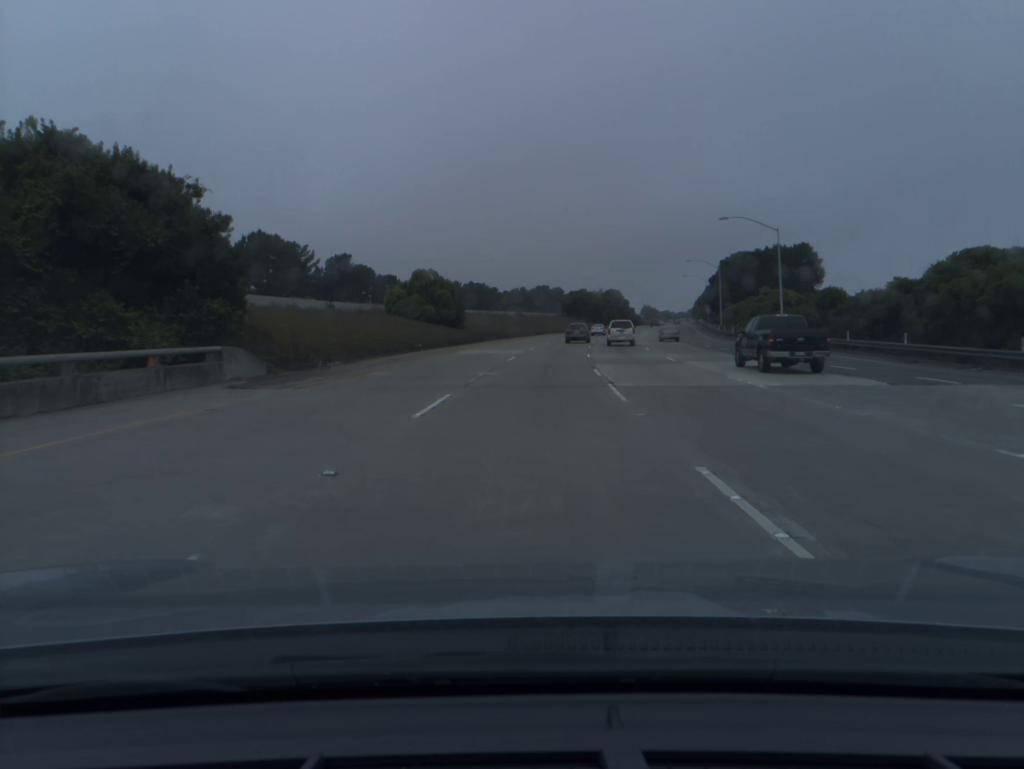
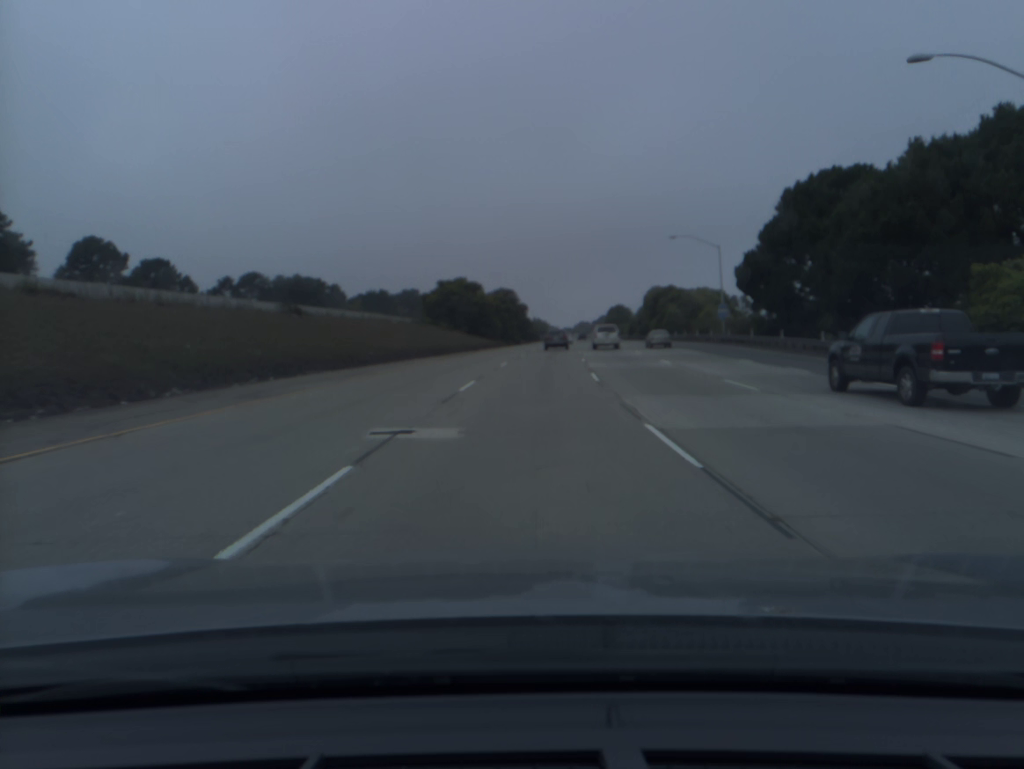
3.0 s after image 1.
(+7.2, +88.6) m; +9°
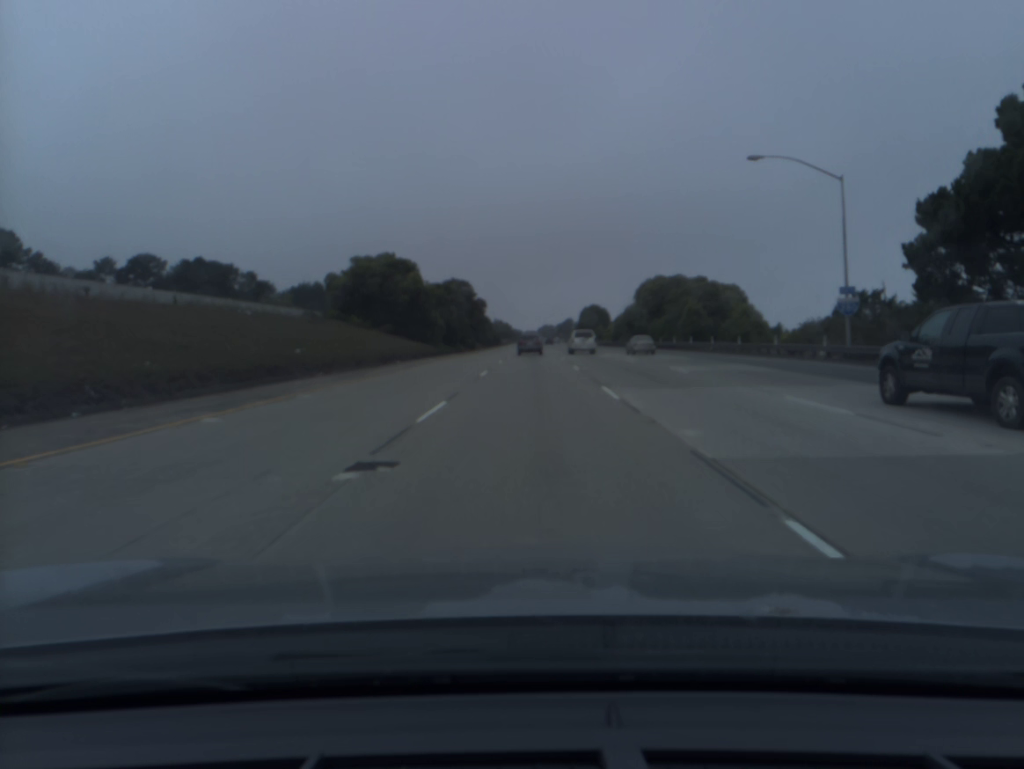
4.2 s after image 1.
(+1.0, +35.4) m; +3°
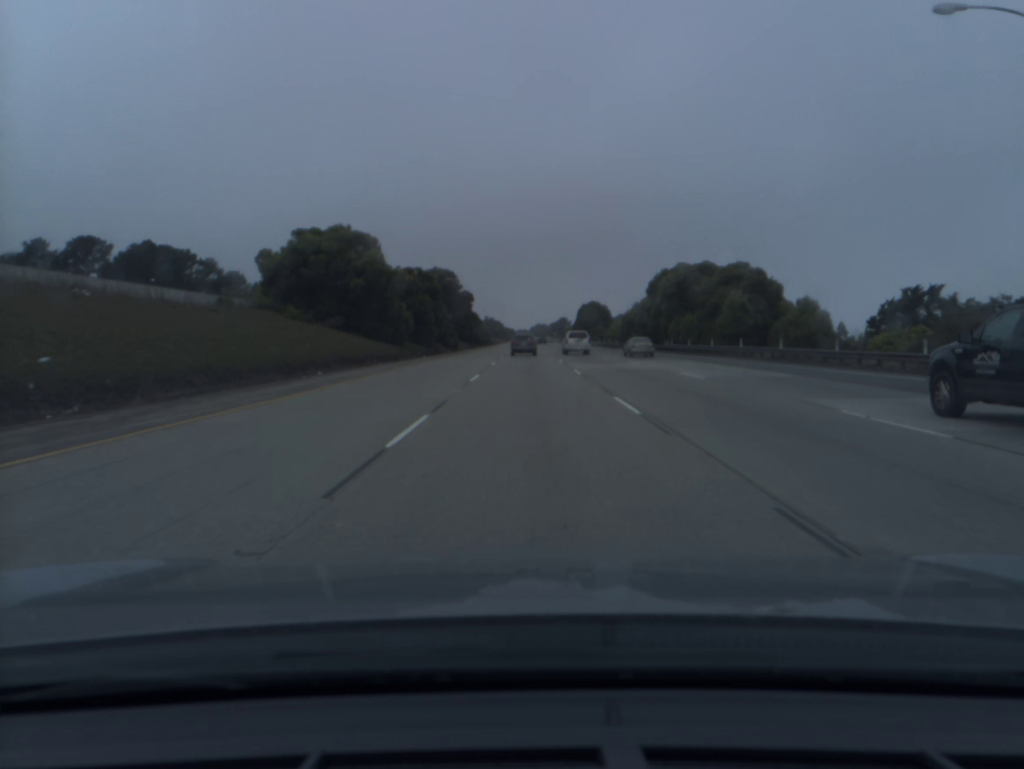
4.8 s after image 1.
(+0.1, +17.7) m; +1°
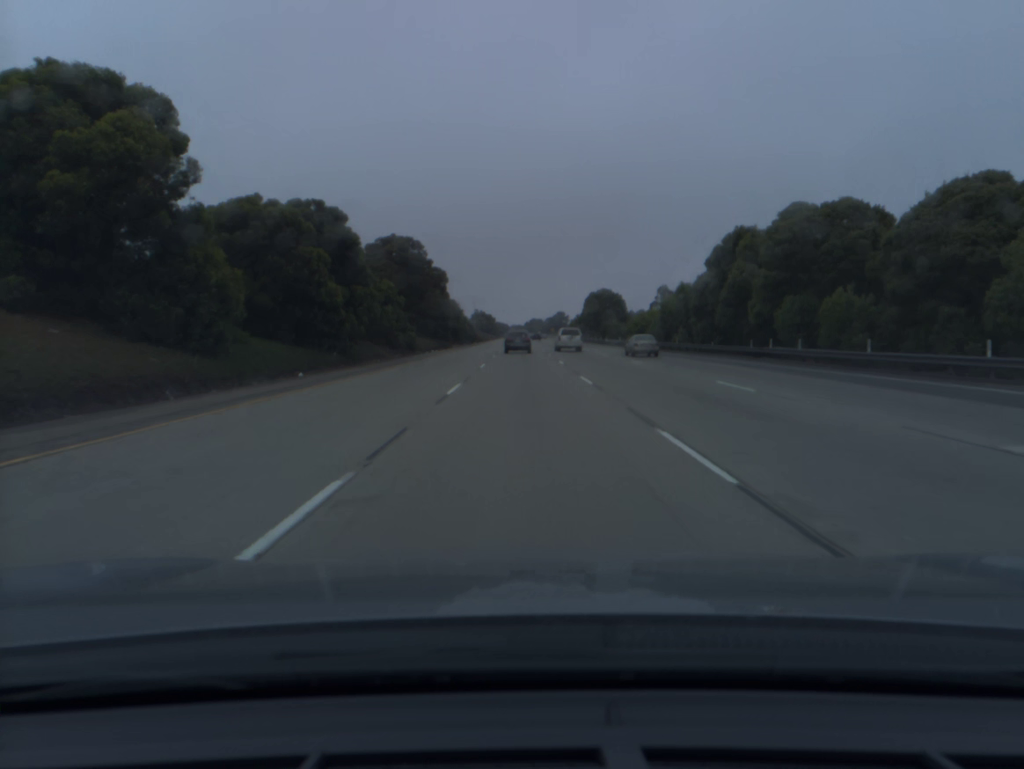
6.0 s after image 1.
(+0.2, +35.3) m; +1°
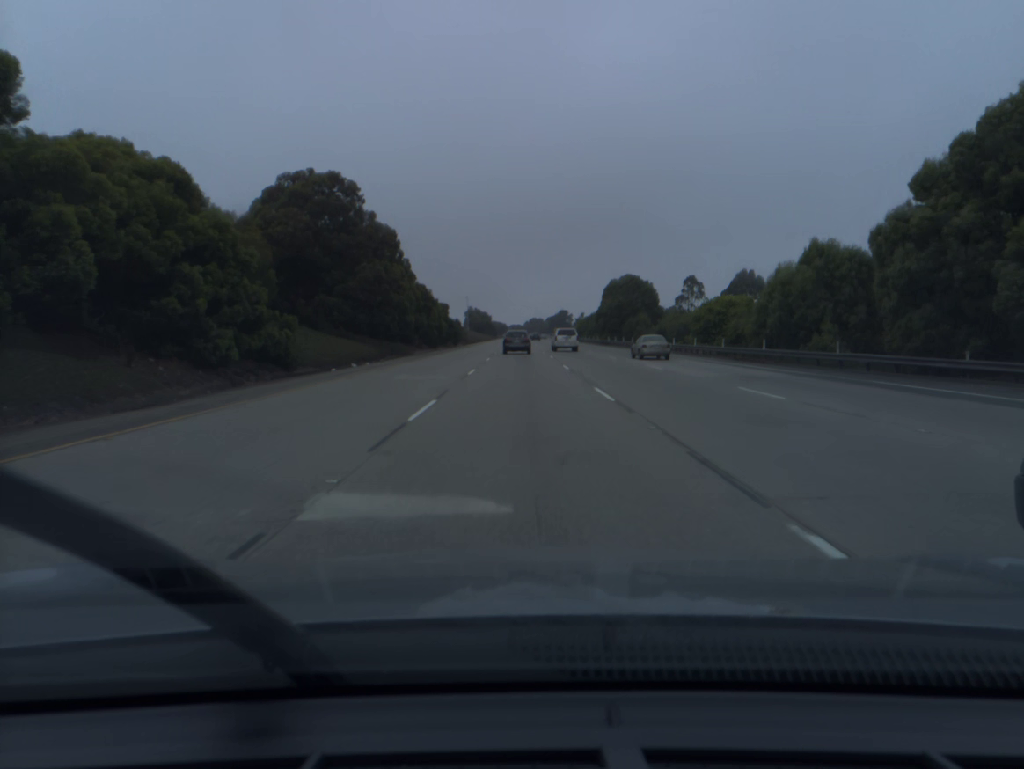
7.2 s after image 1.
(0.0, +35.0) m; 0°
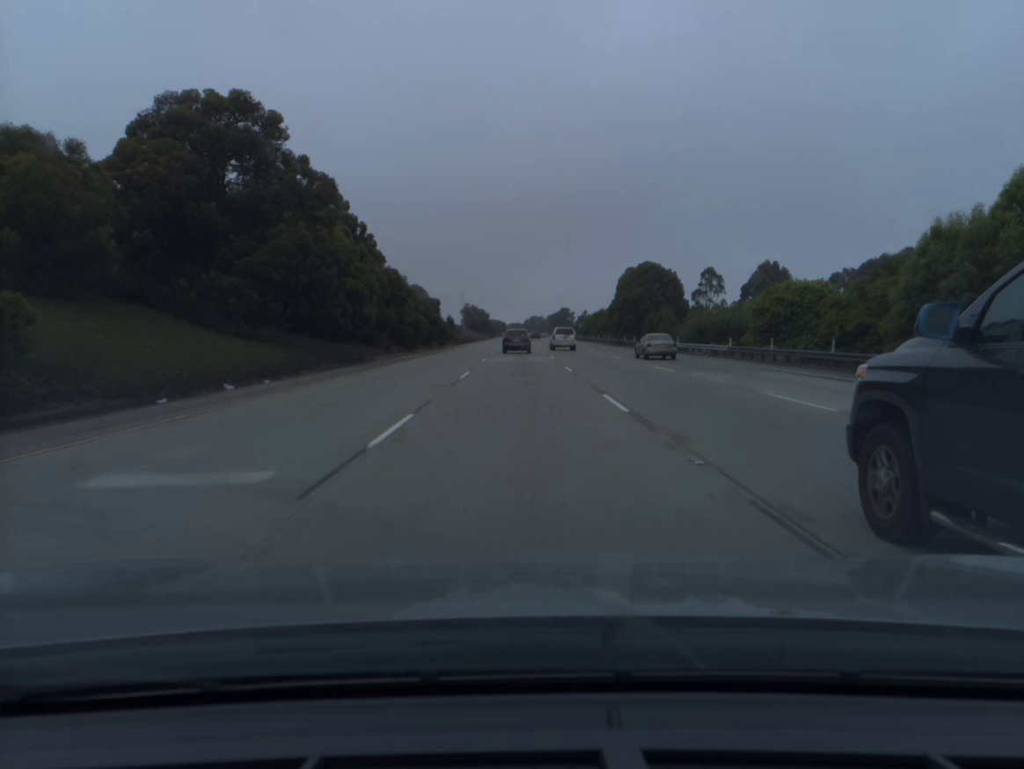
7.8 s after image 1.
(0.0, +17.4) m; 0°
